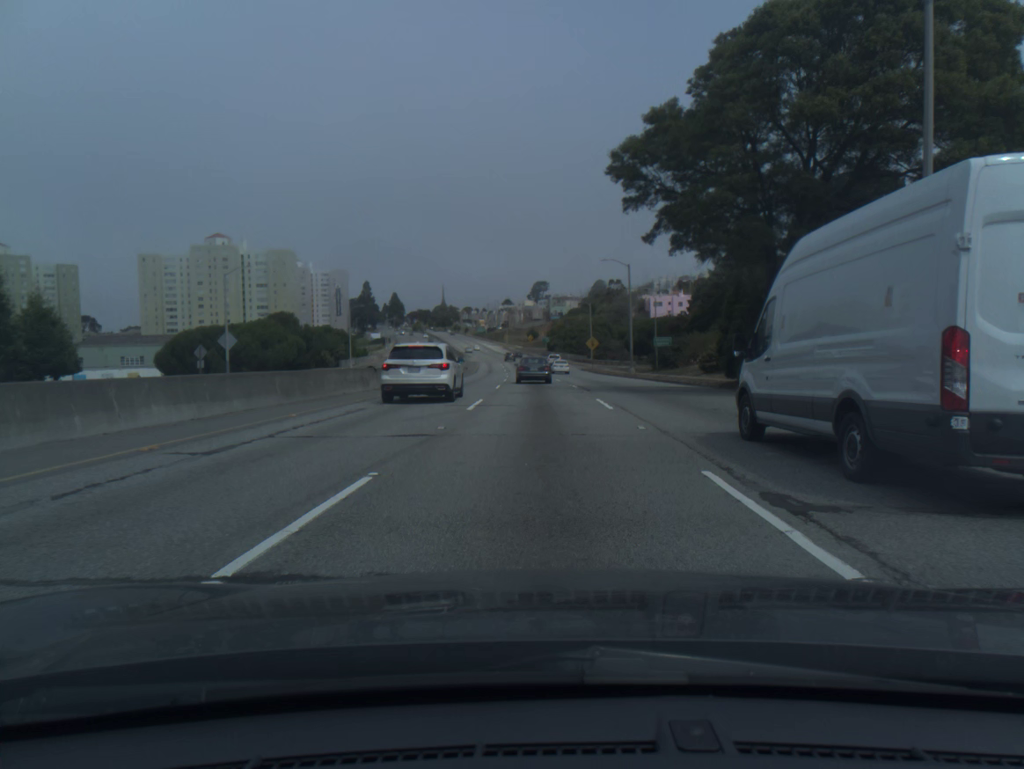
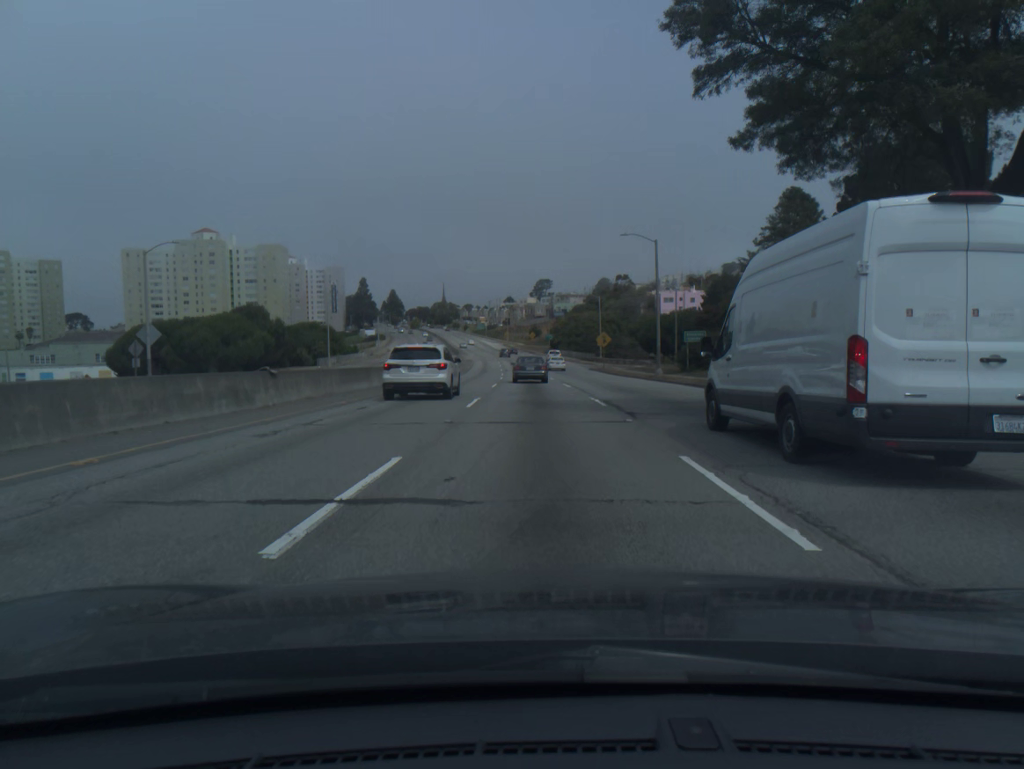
(0.0, +13.5) m; 0°
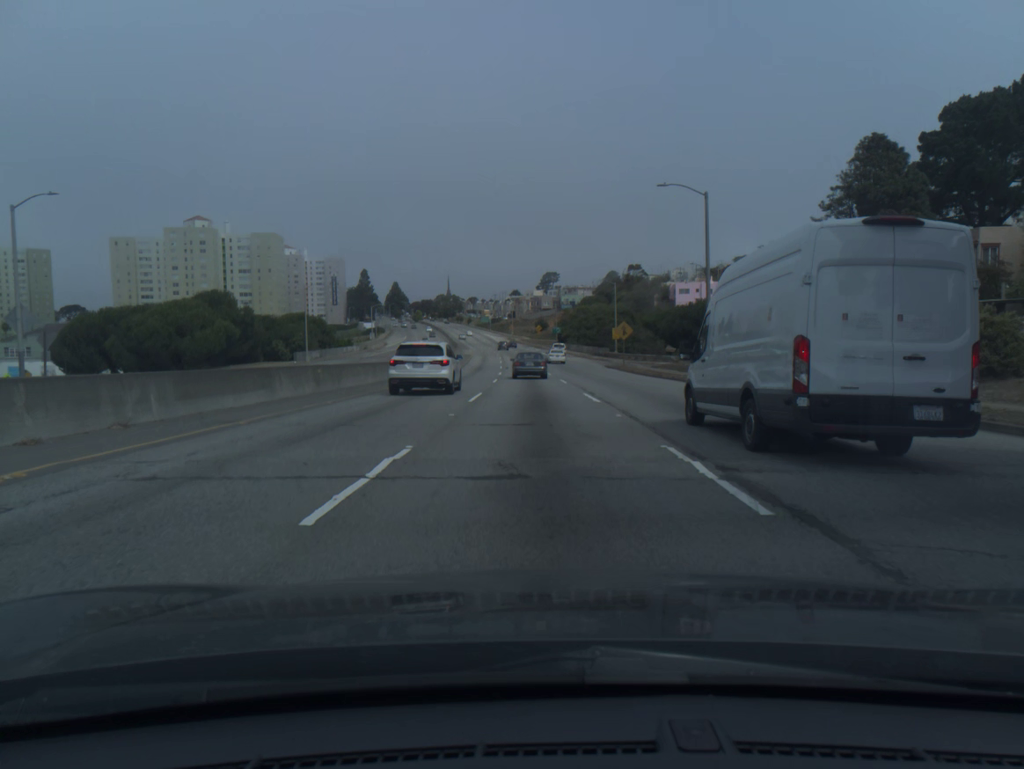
(0.0, +13.5) m; 0°
